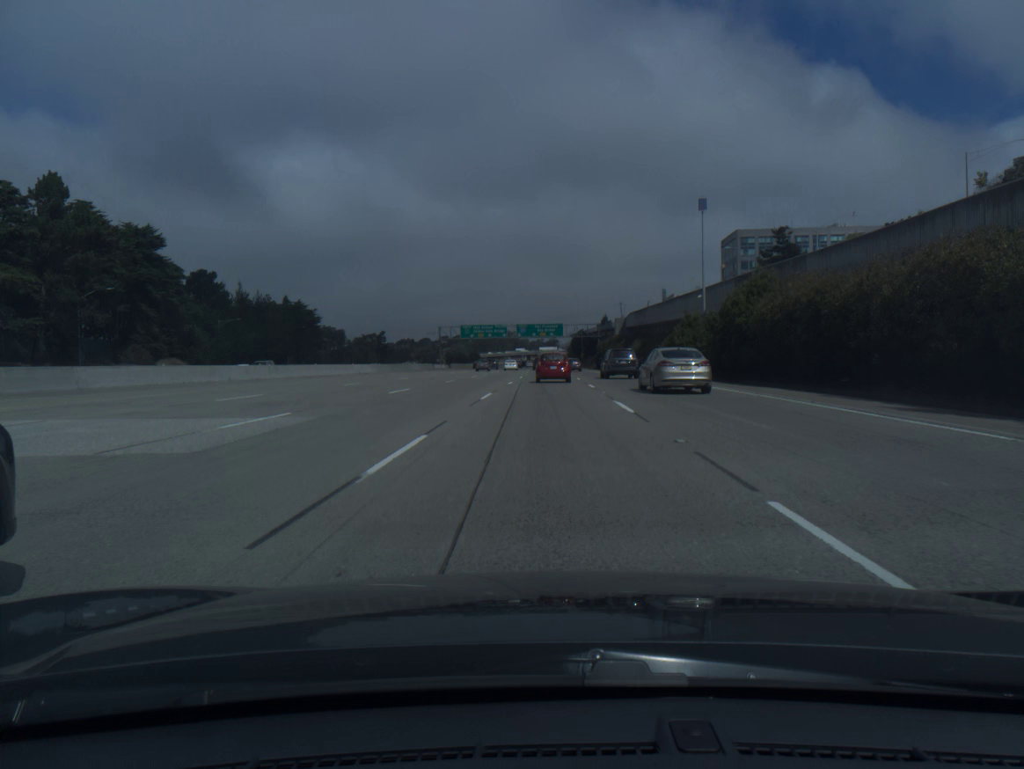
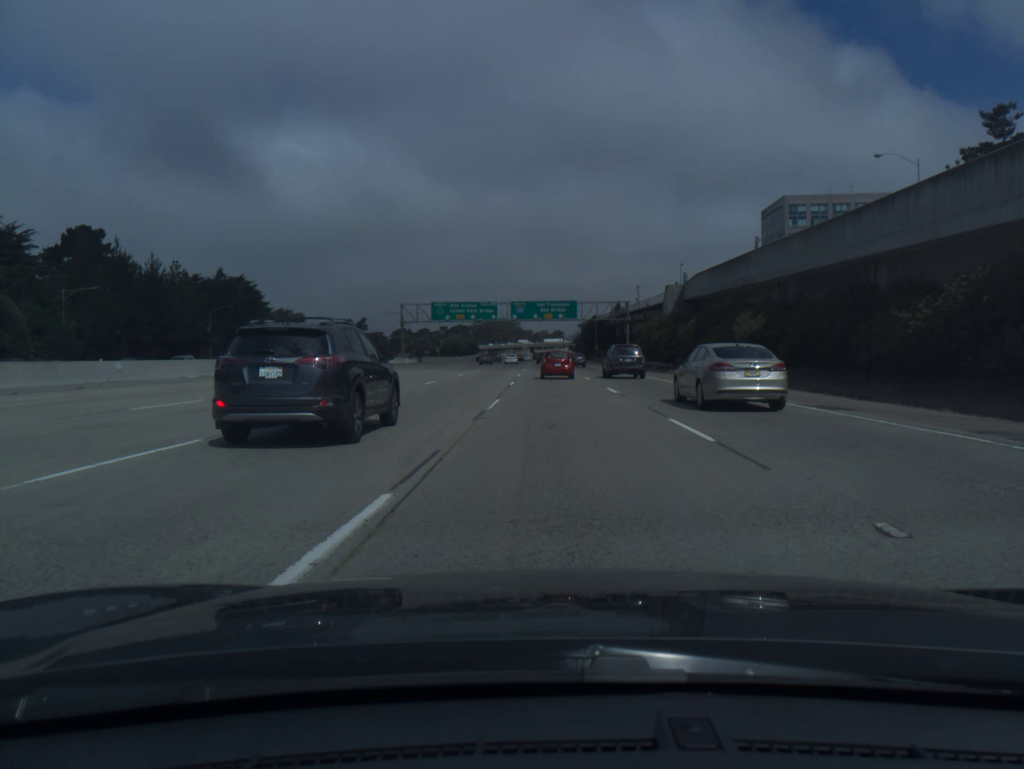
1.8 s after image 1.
(+0.2, +48.6) m; 0°
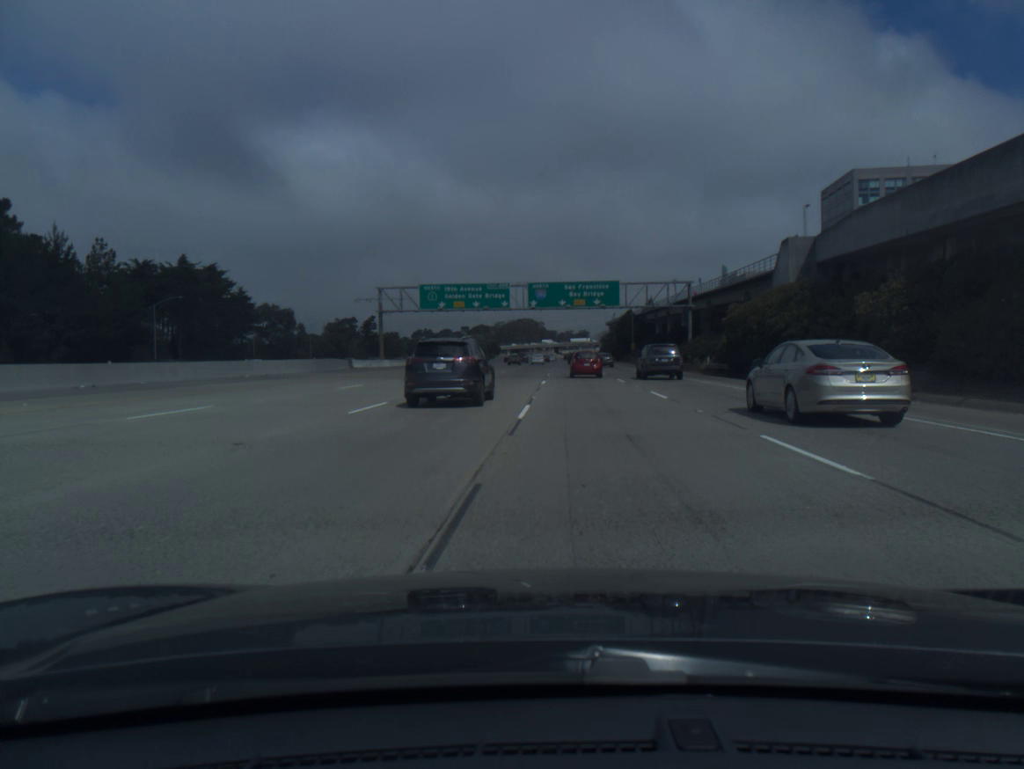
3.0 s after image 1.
(-0.4, +31.6) m; -2°
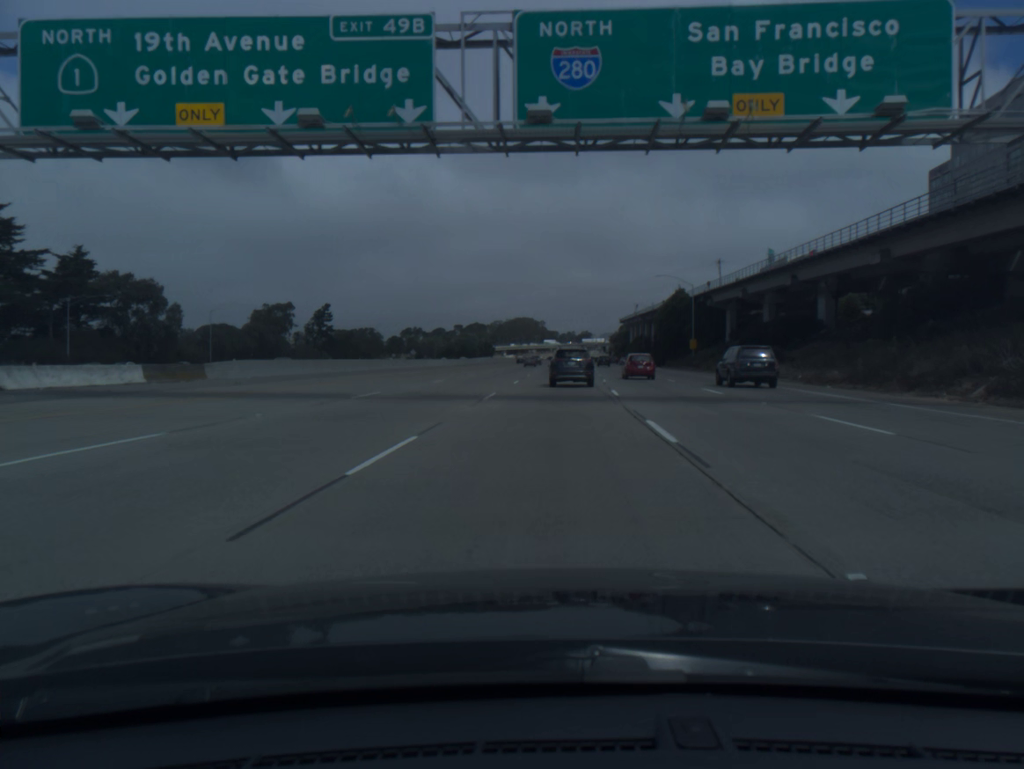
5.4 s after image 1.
(-0.8, +65.7) m; 0°
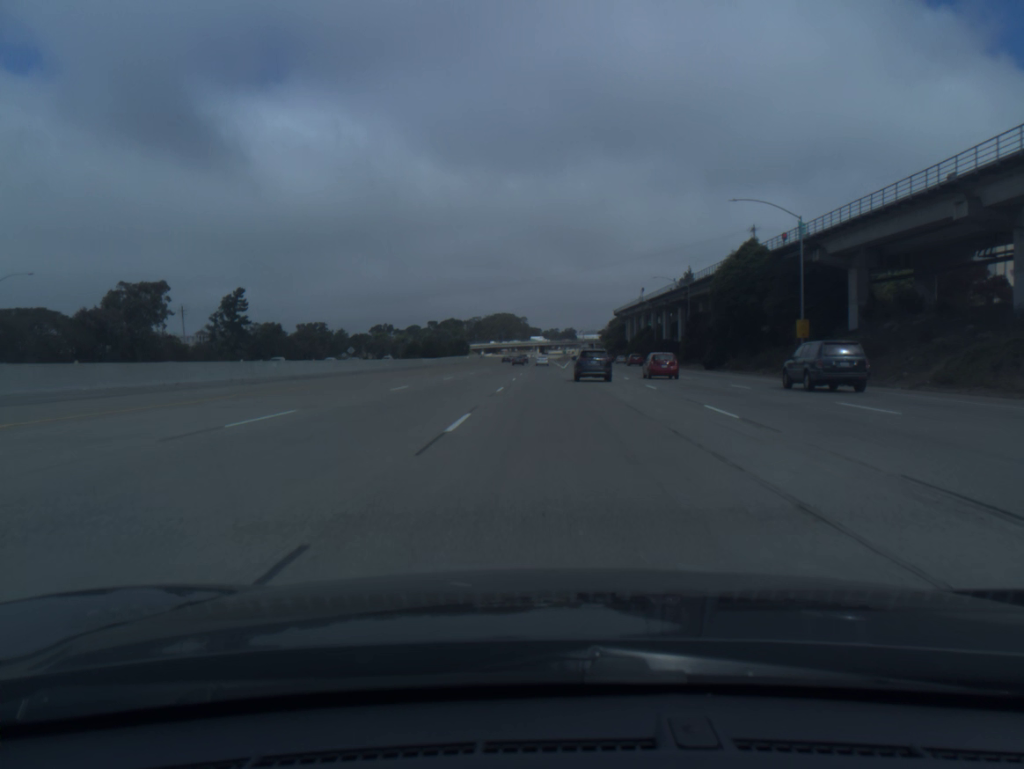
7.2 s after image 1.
(+0.7, +52.6) m; +1°
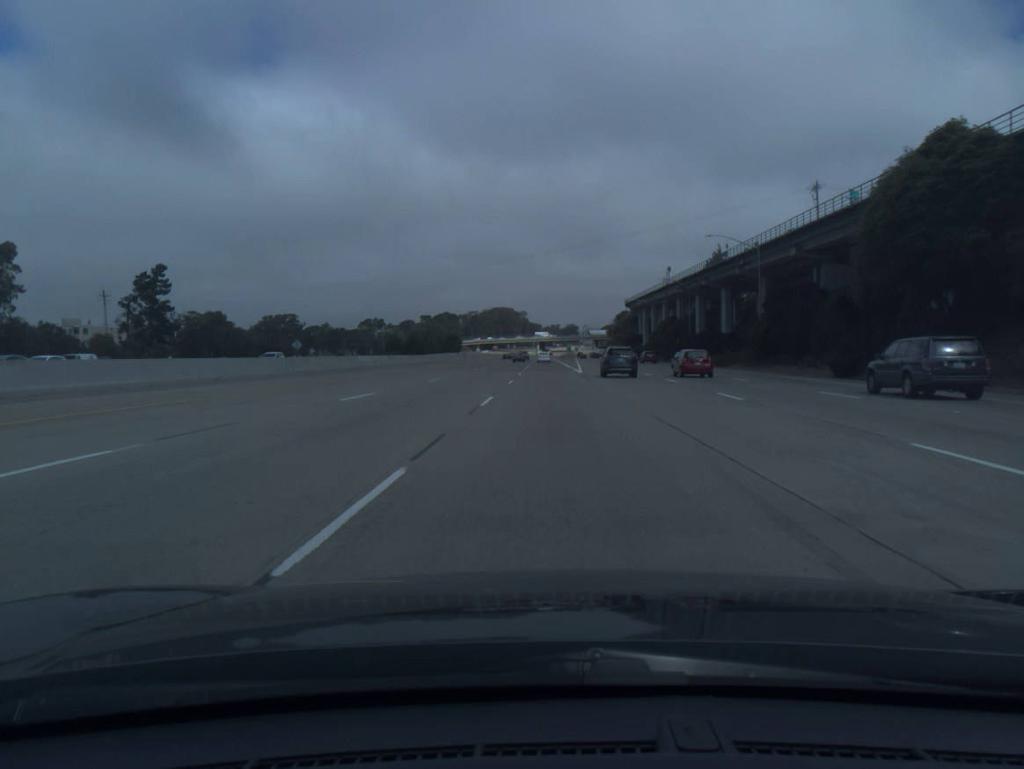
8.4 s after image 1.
(0.0, +36.6) m; 0°
